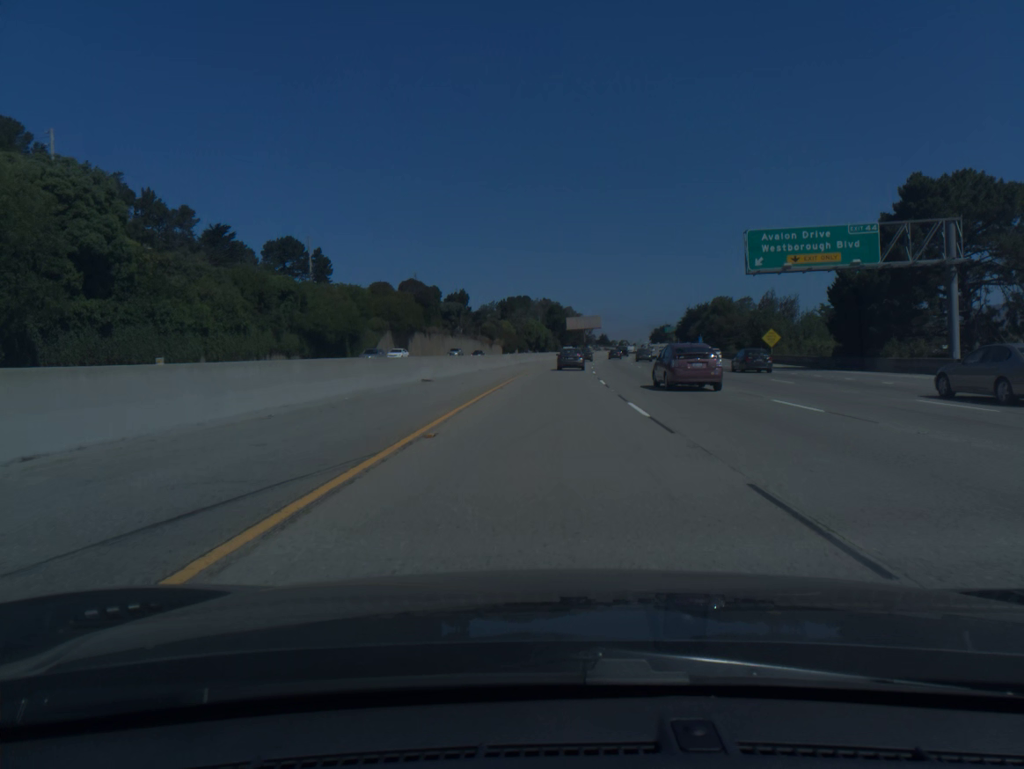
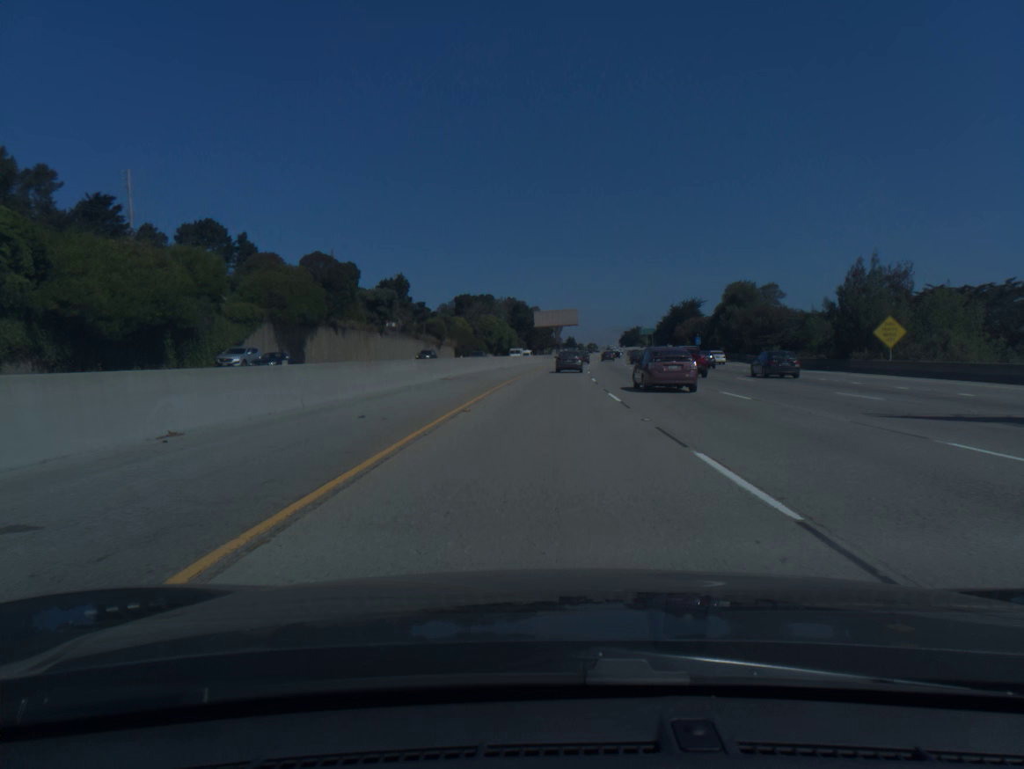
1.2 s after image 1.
(+0.8, +38.4) m; +3°
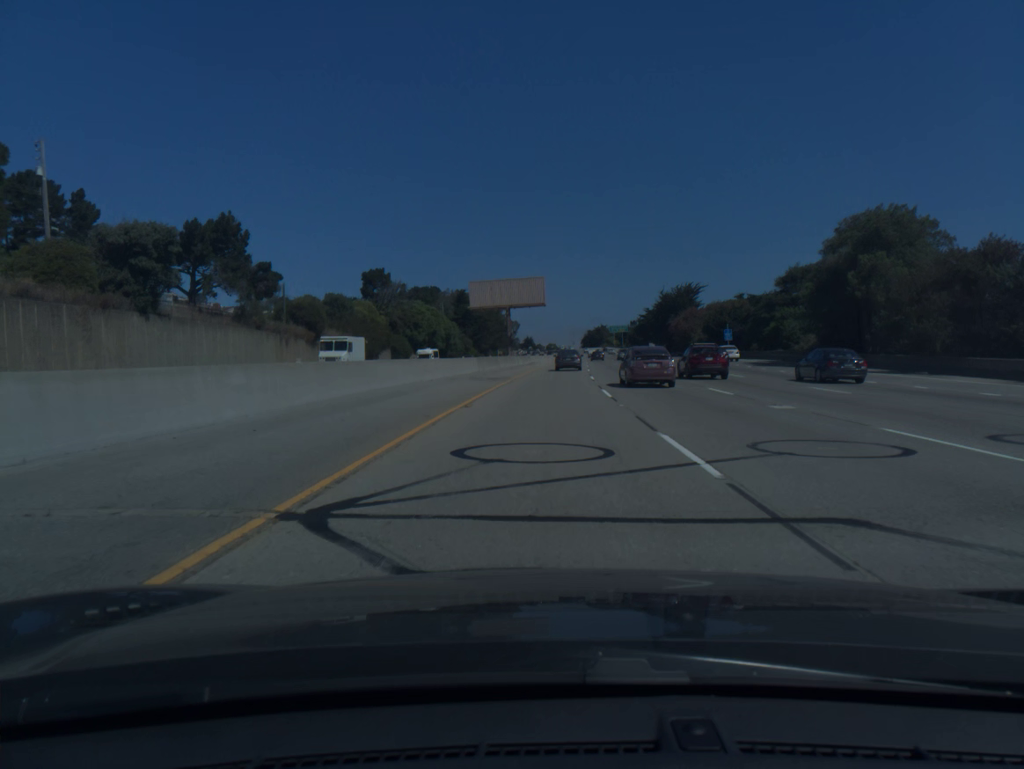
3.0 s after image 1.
(+1.6, +56.9) m; +3°
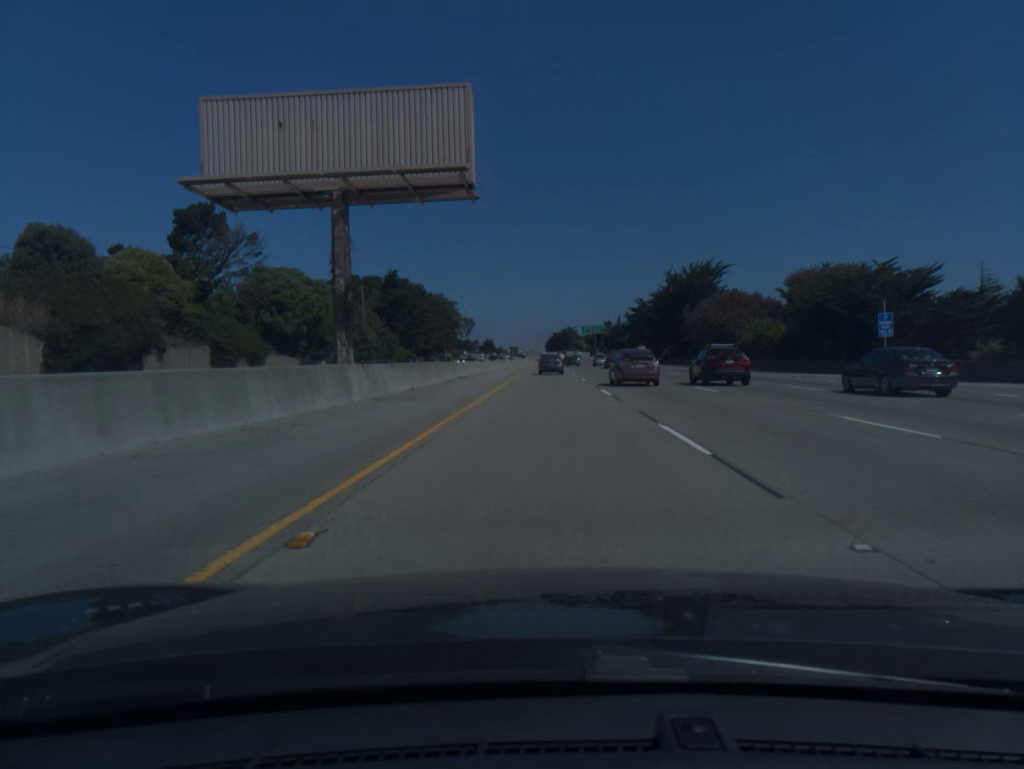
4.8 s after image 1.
(+1.3, +56.3) m; +3°
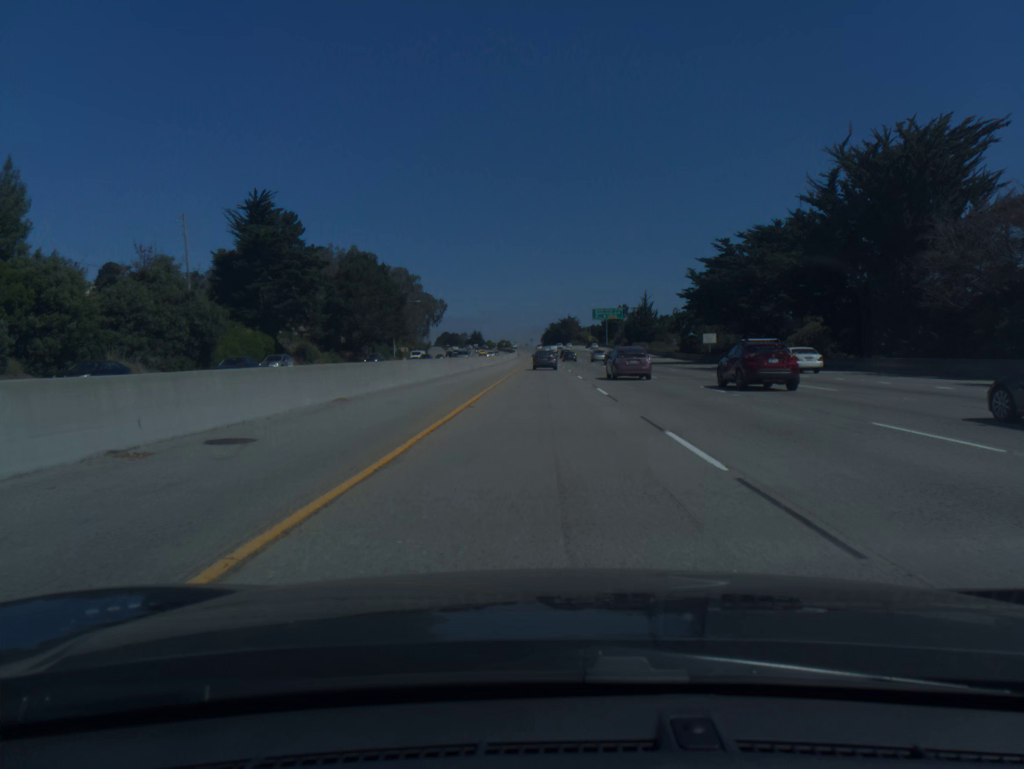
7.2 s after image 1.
(+0.6, +74.7) m; 0°
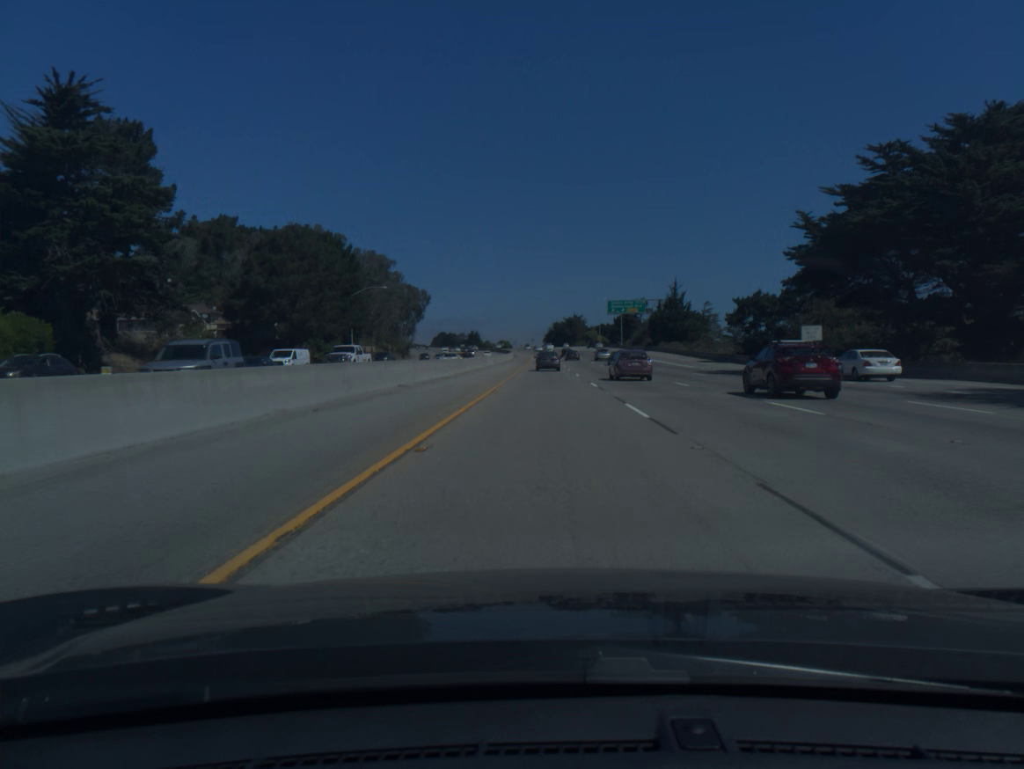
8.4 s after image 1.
(-0.1, +37.2) m; 0°
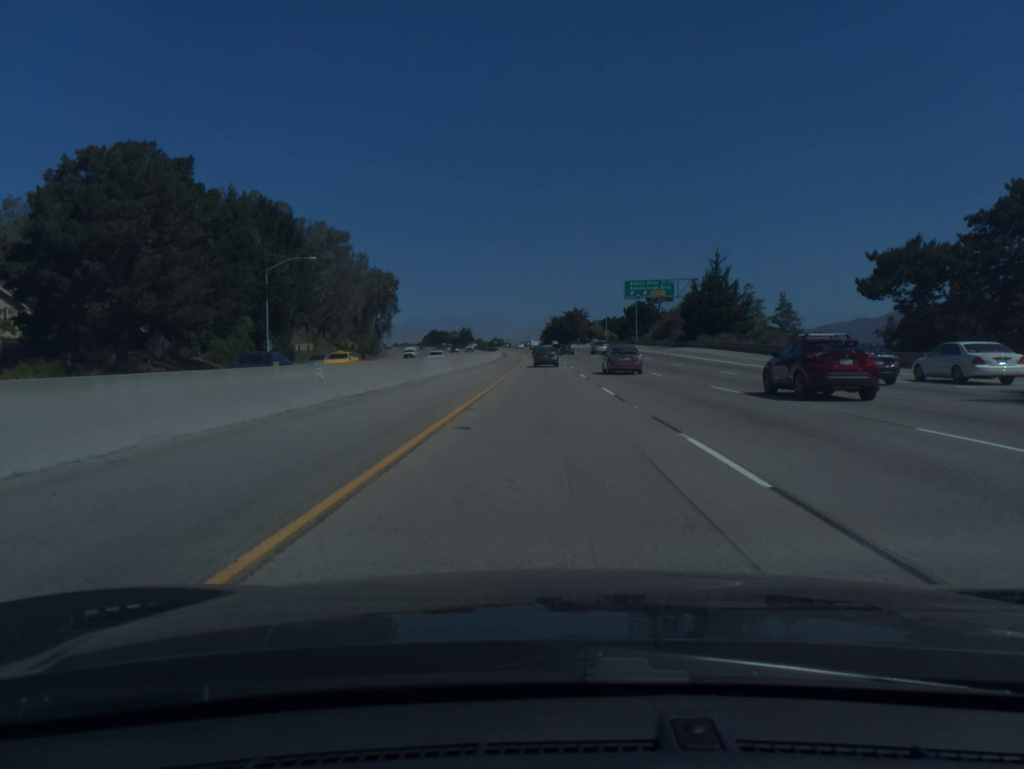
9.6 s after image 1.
(0.0, +37.0) m; 0°
